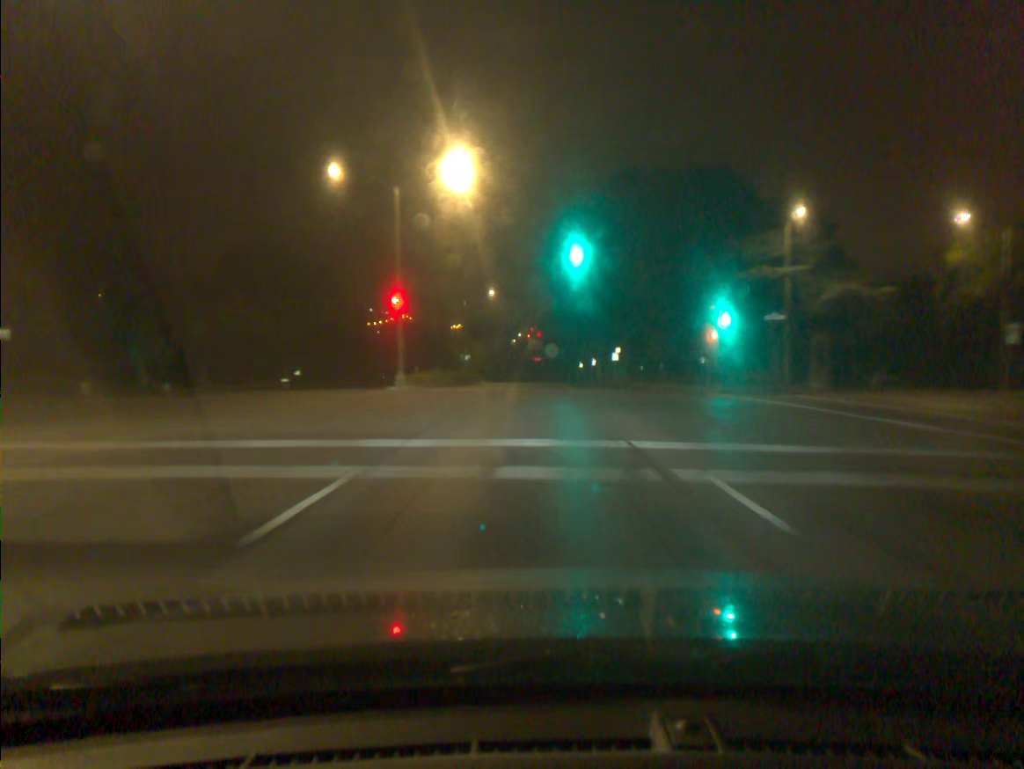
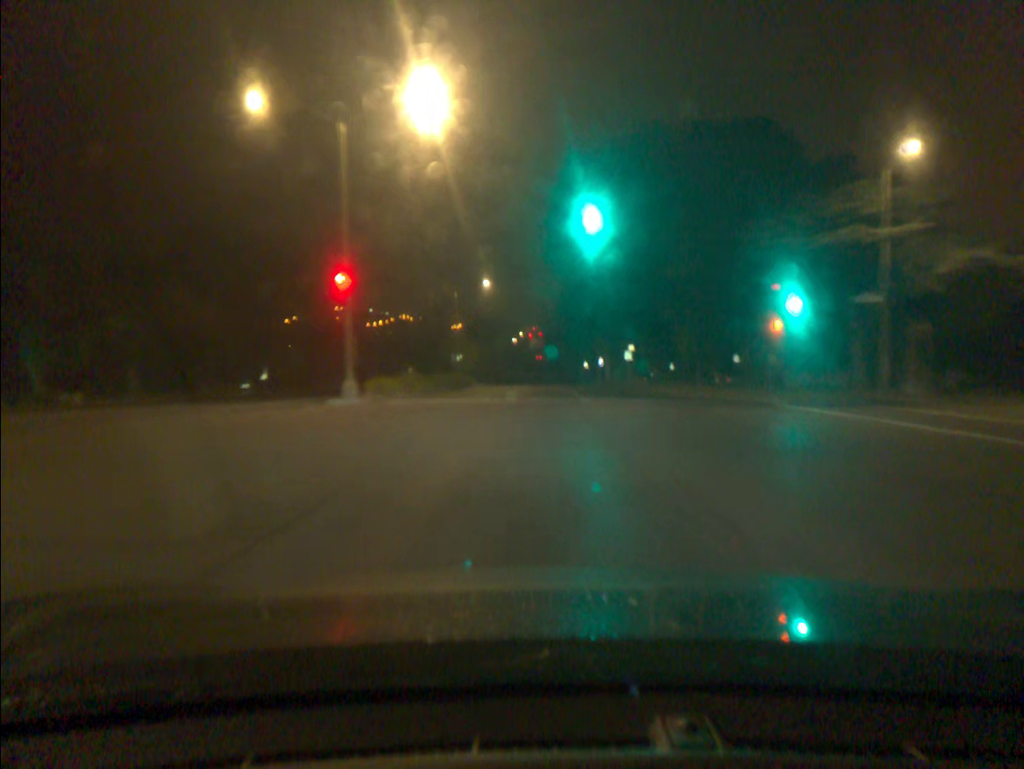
(0.0, +10.1) m; 0°
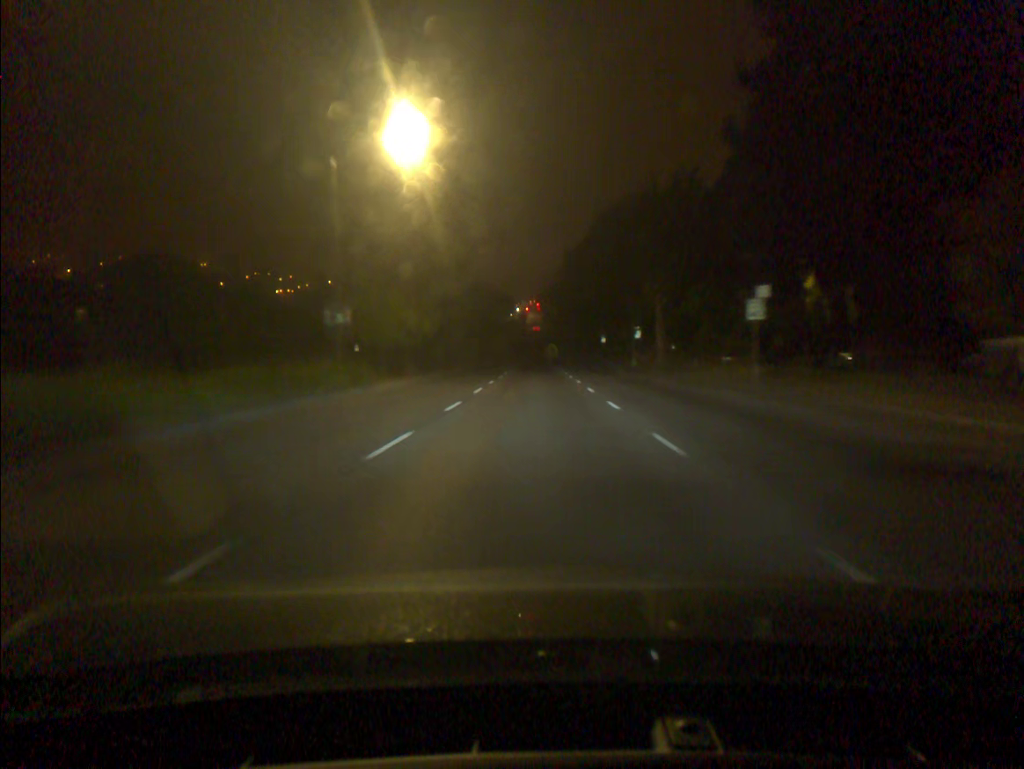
(0.0, +41.1) m; 0°
